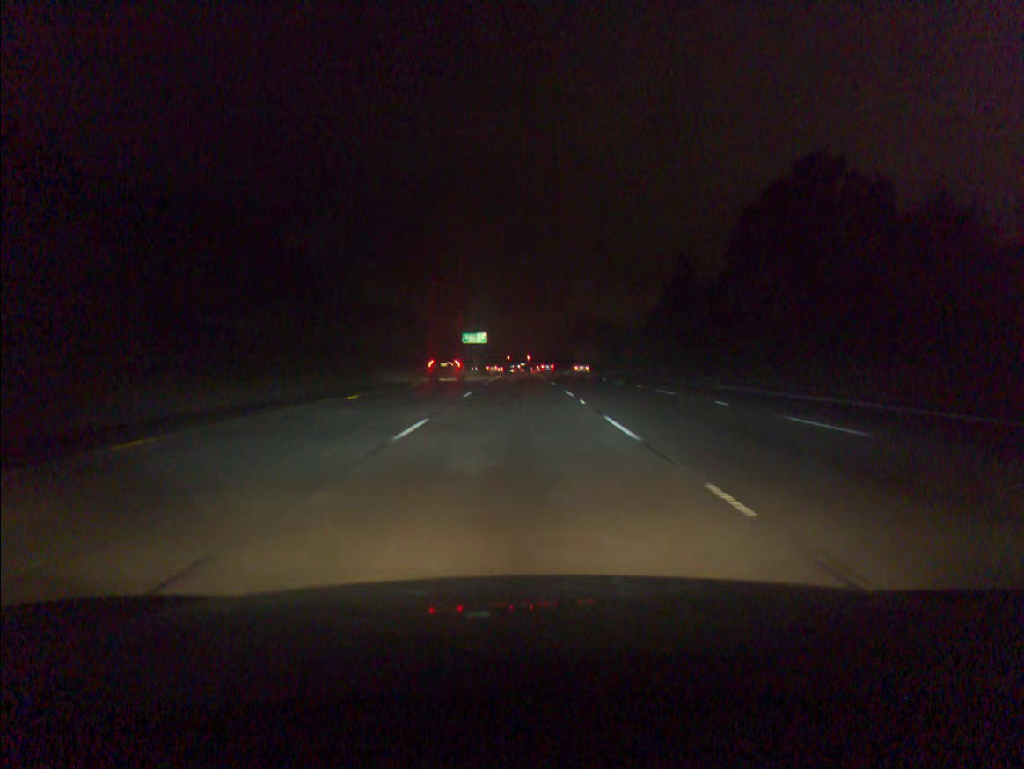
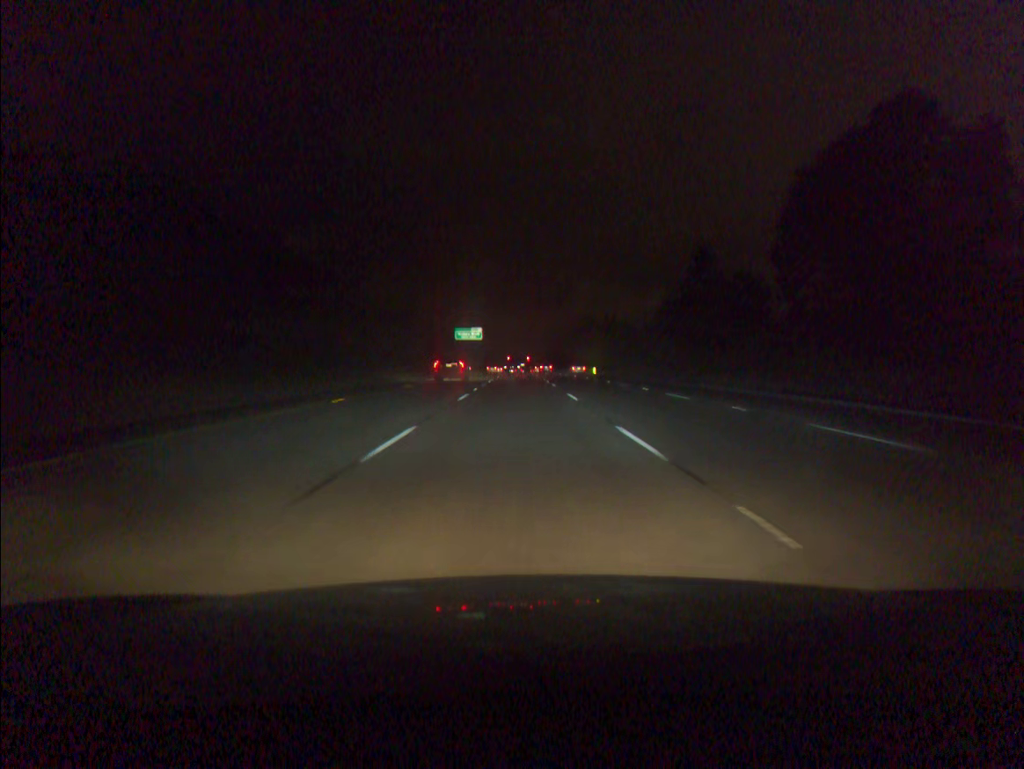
(0.0, +16.6) m; 0°
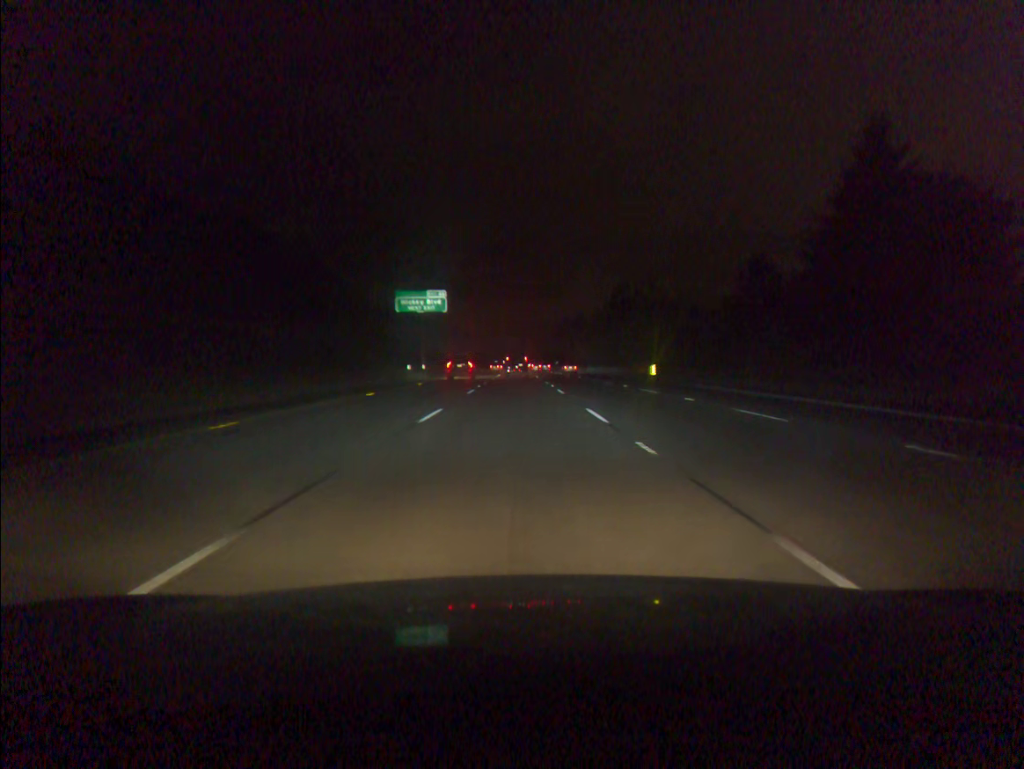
(0.0, +67.3) m; 0°
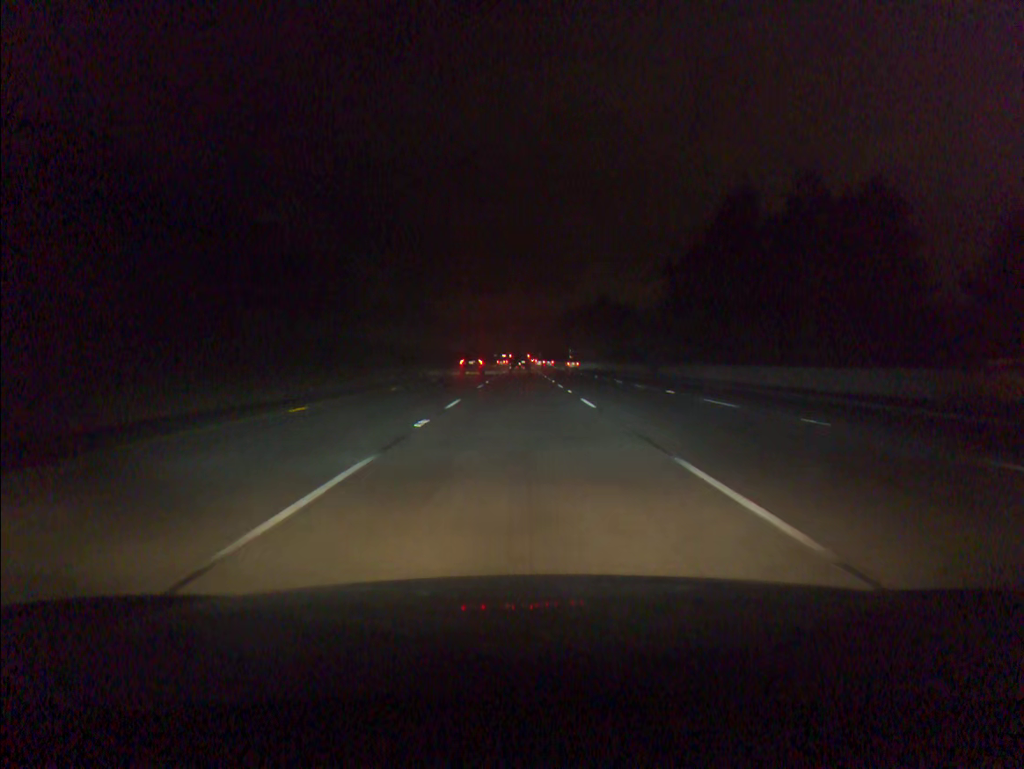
(-0.3, +69.0) m; 0°
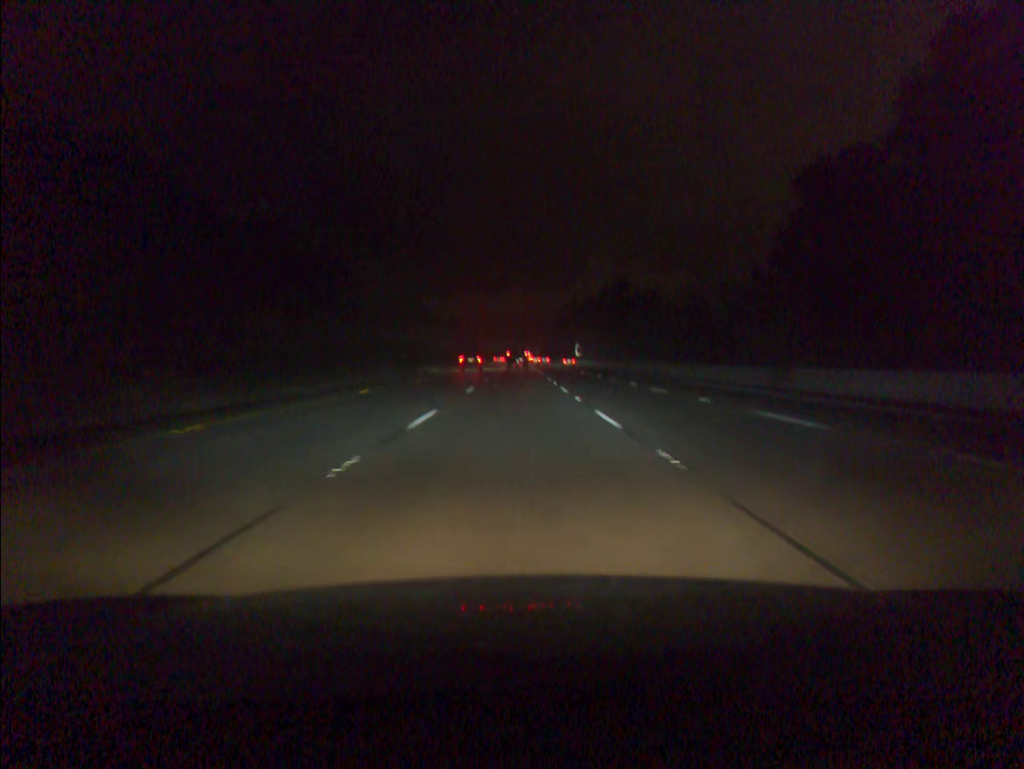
(+0.1, +35.1) m; 0°
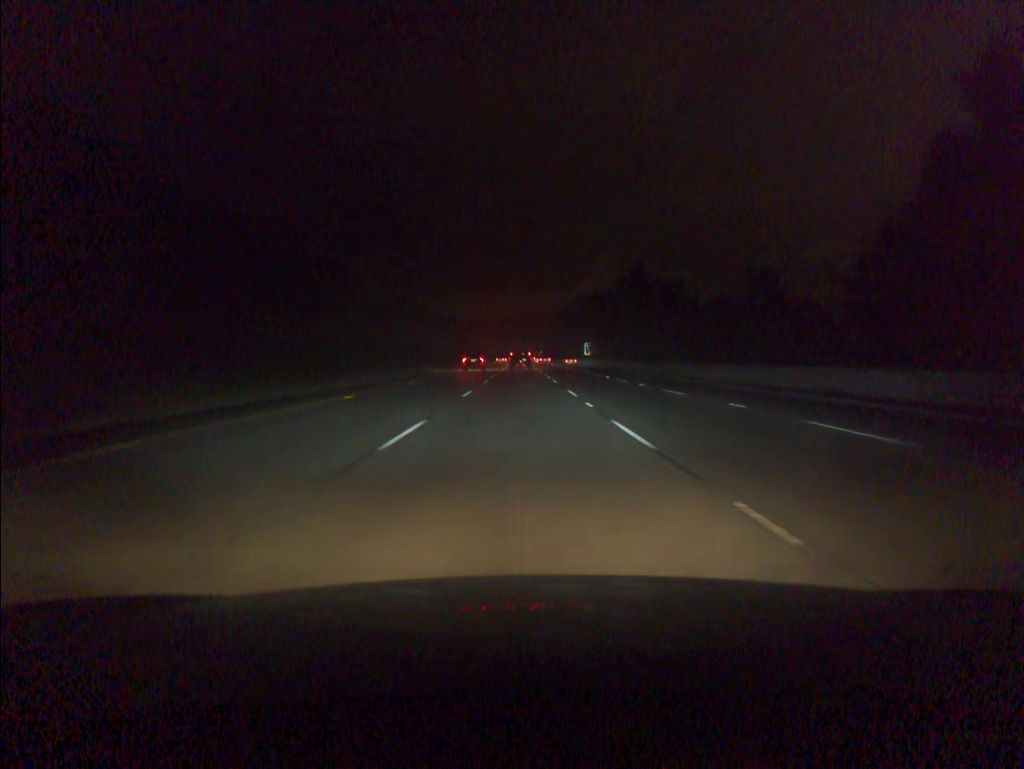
(0.0, +17.6) m; 0°
